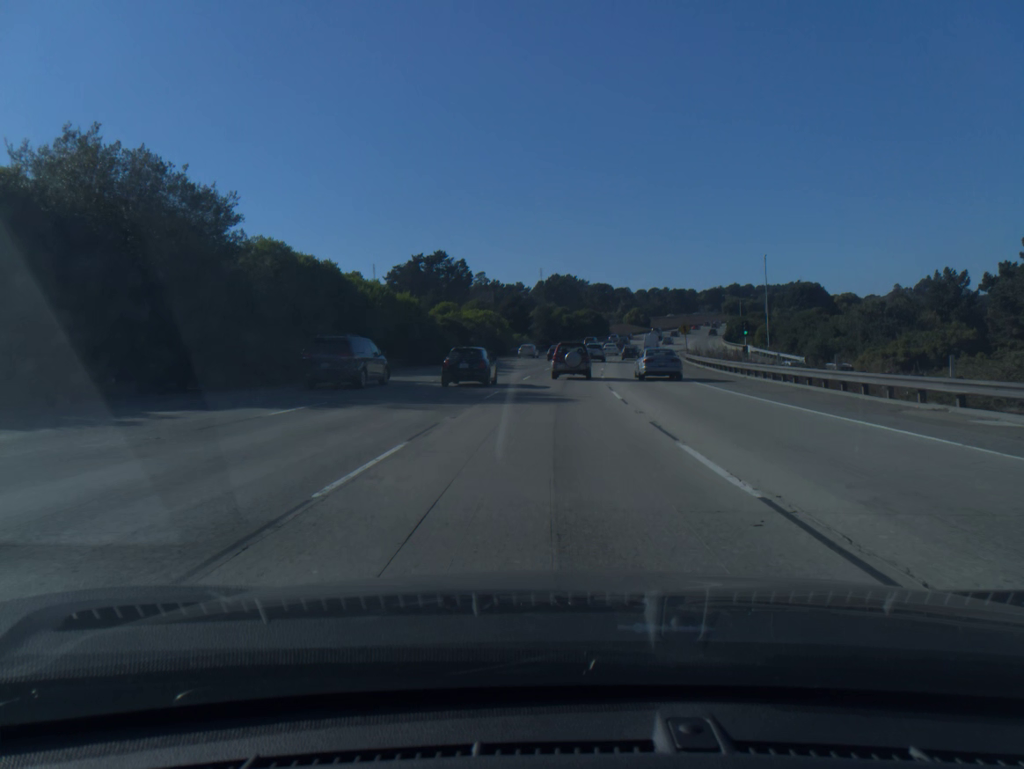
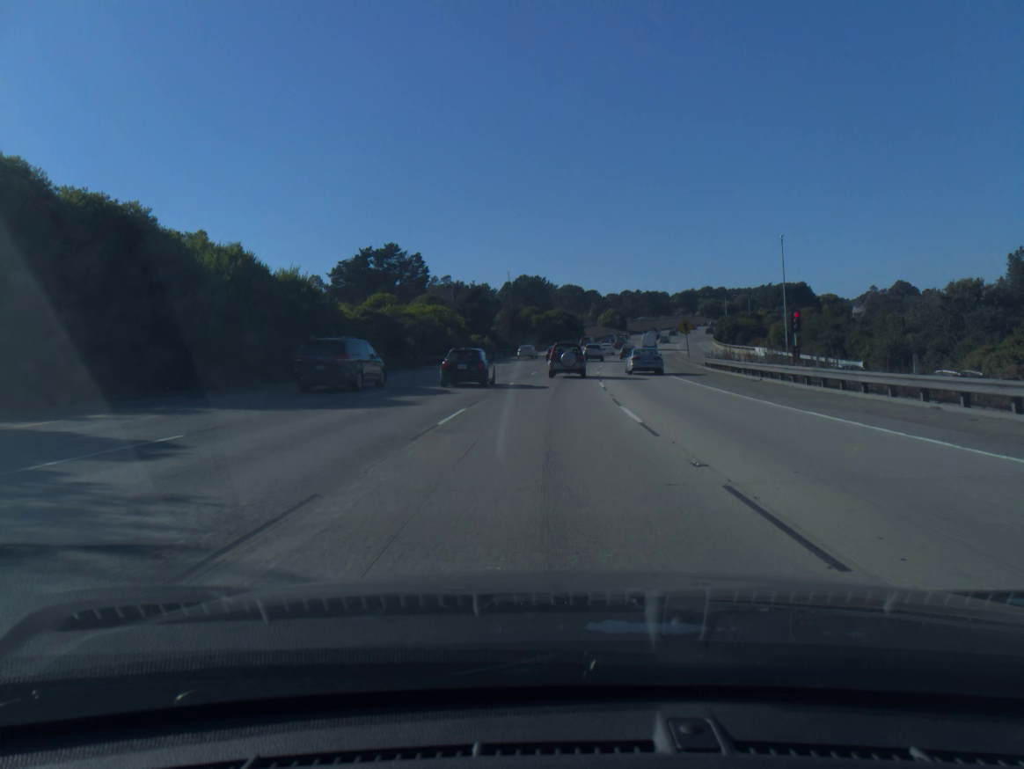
(+0.5, +21.5) m; +2°
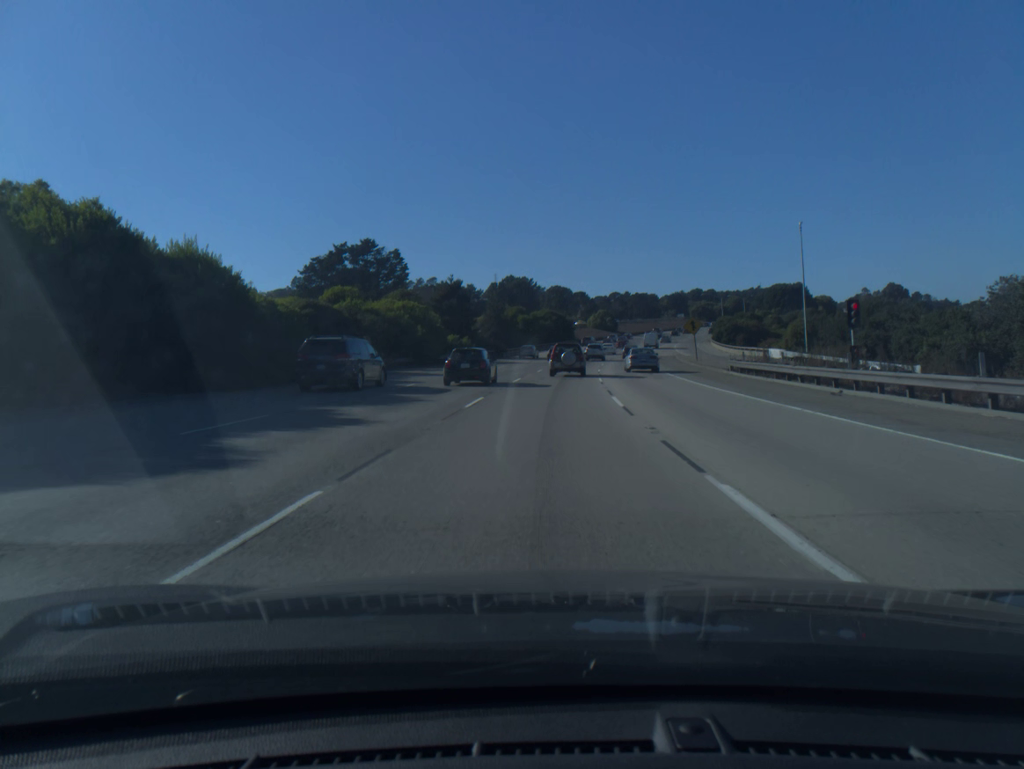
(+0.1, +10.7) m; +1°
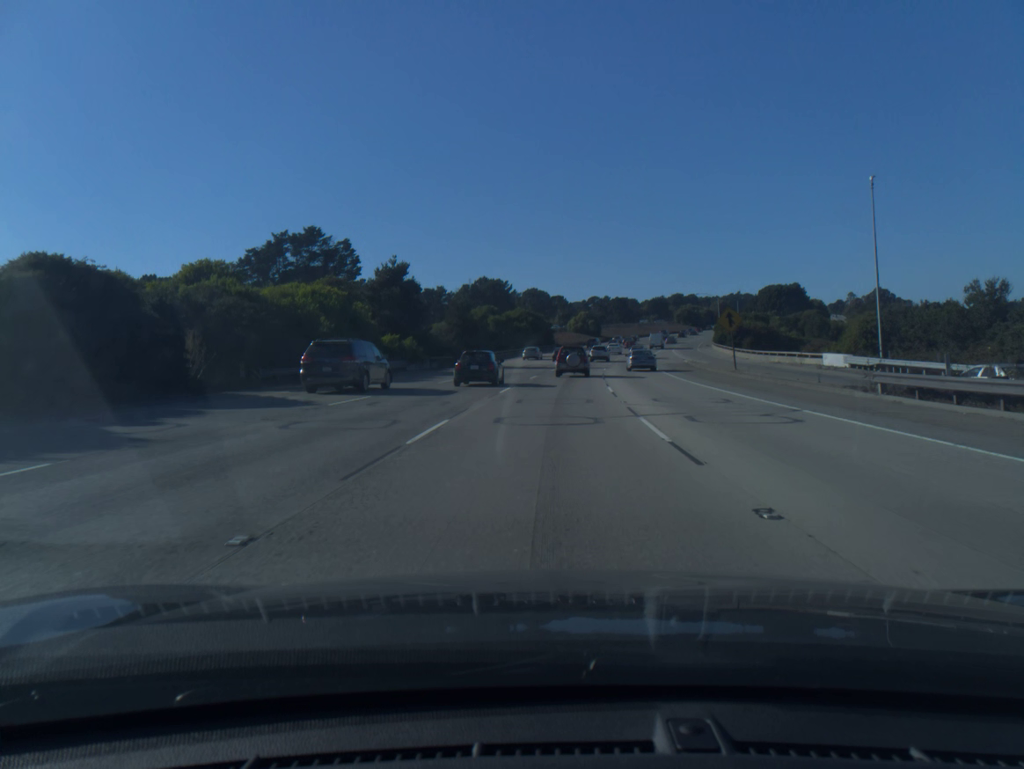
(+0.3, +21.6) m; +2°
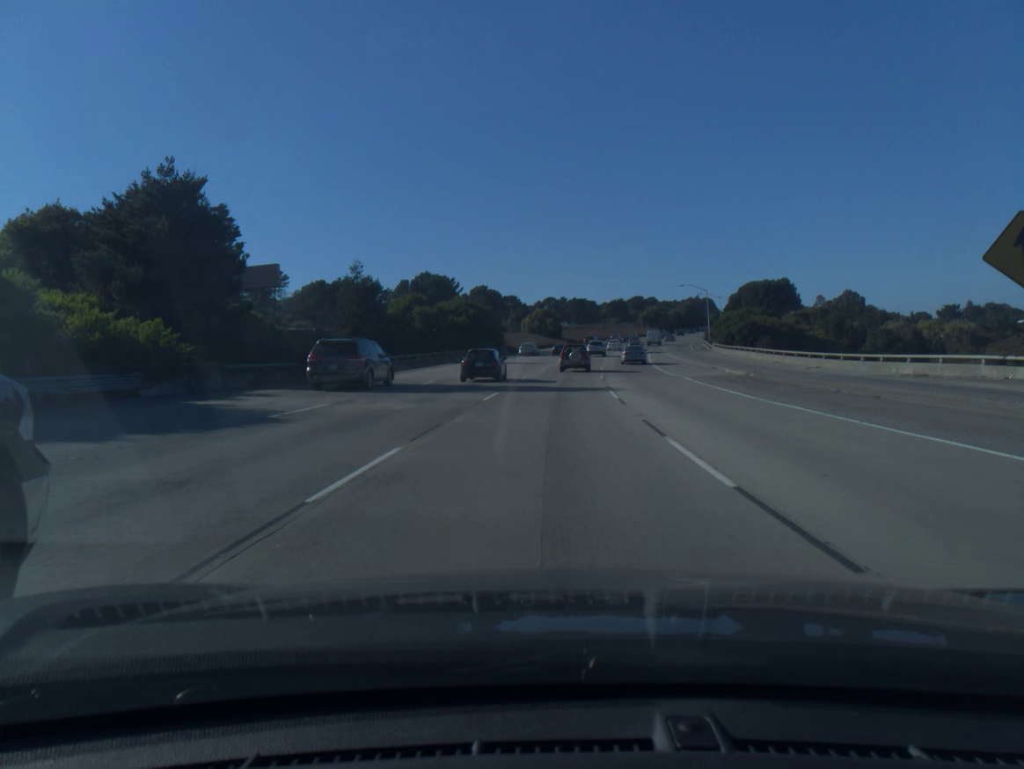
(+0.9, +33.1) m; +3°
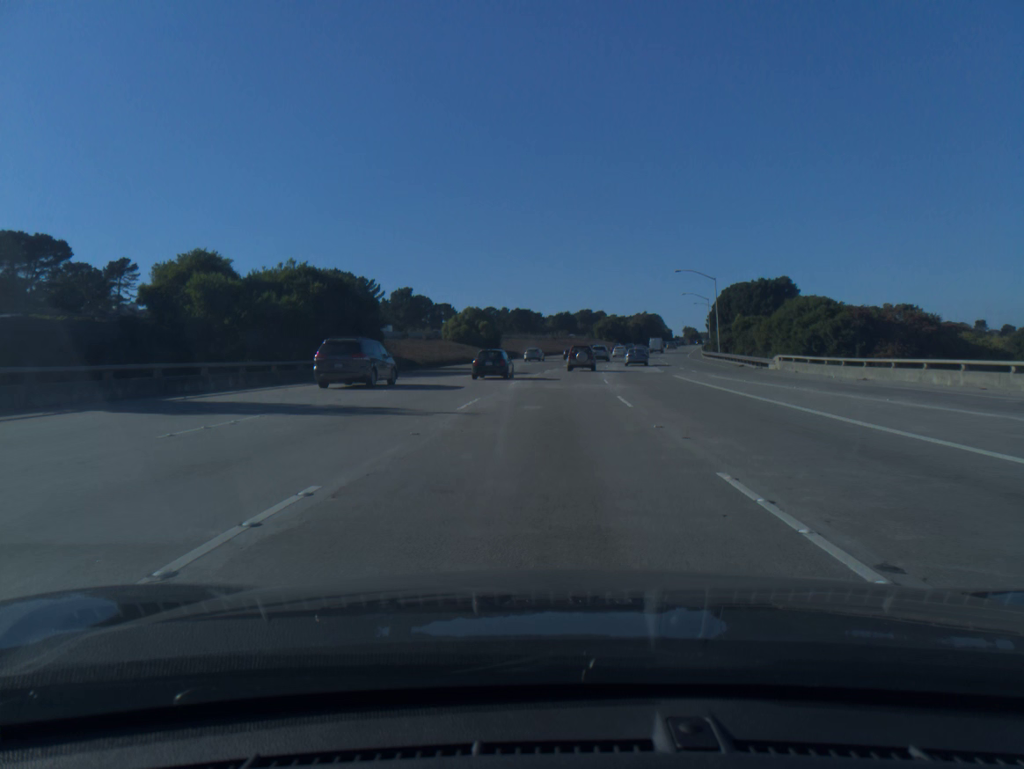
(+1.8, +46.3) m; +4°
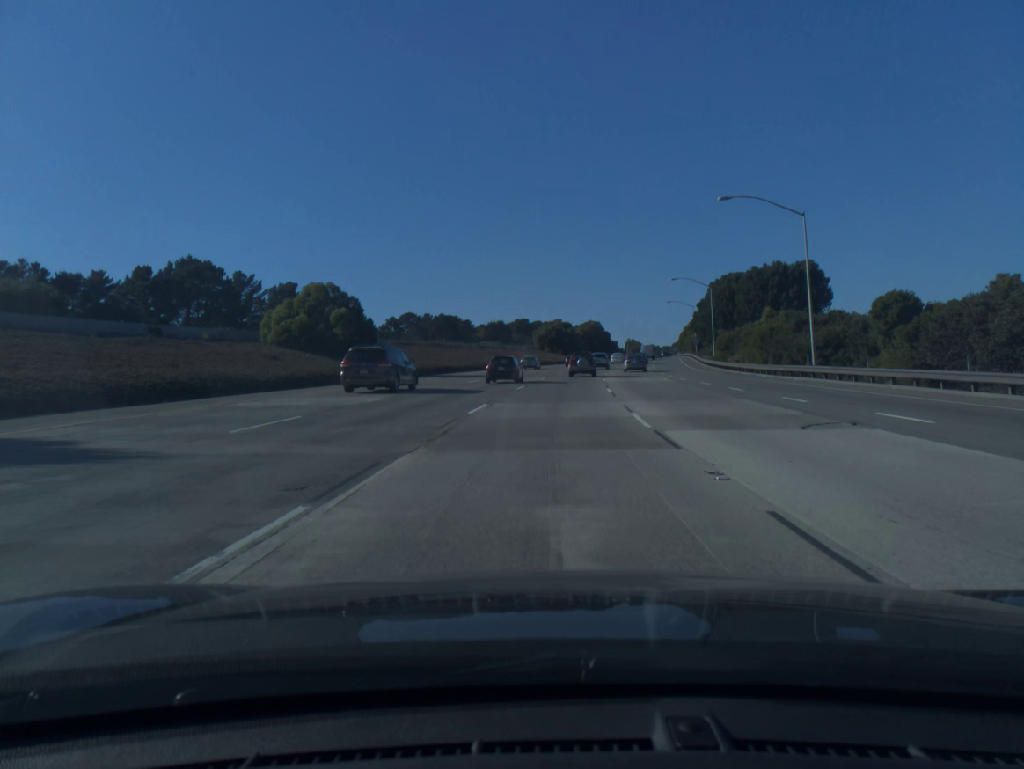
(+1.9, +48.2) m; +5°
